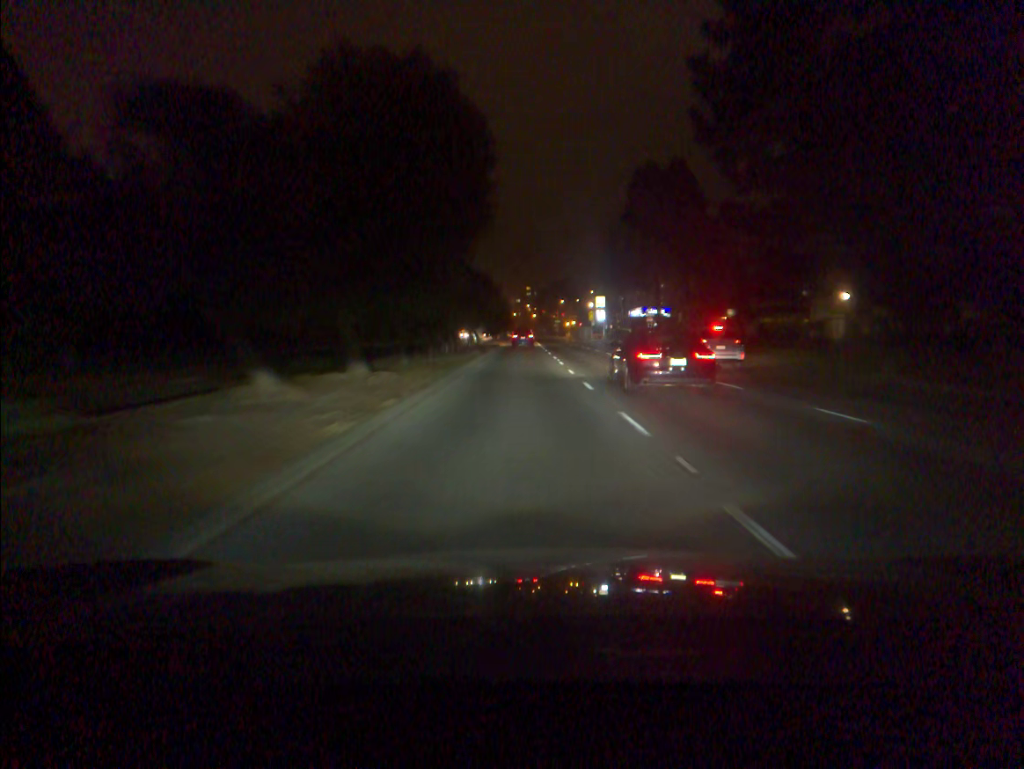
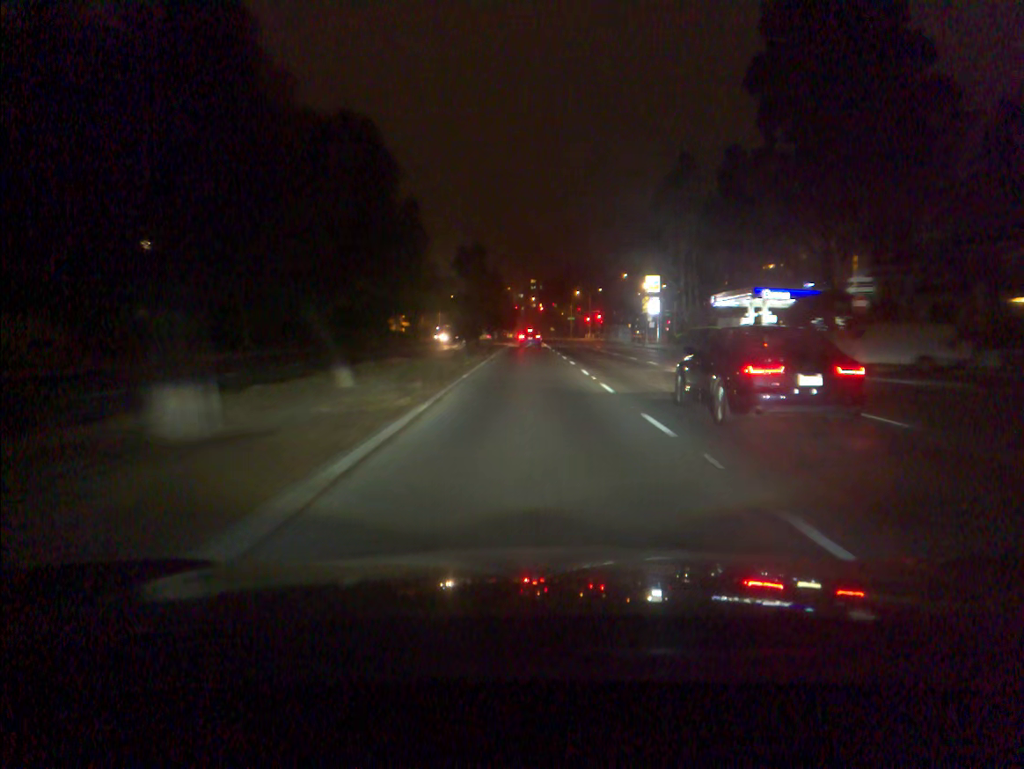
(-0.4, +57.6) m; 0°
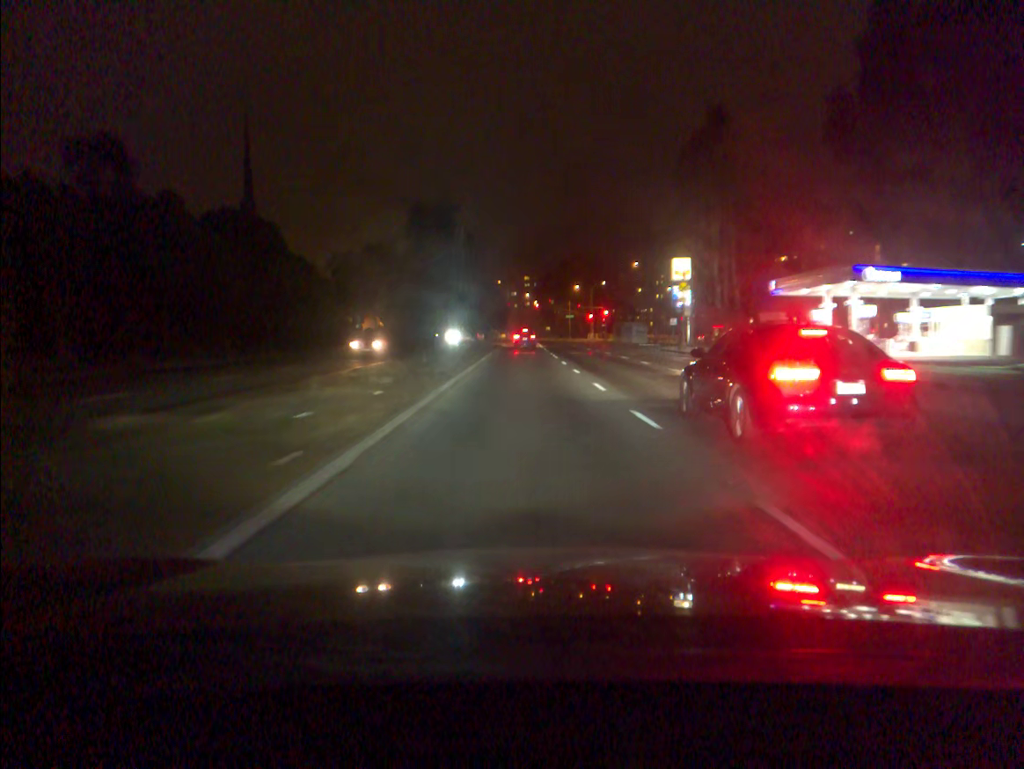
(+0.1, +21.6) m; 0°
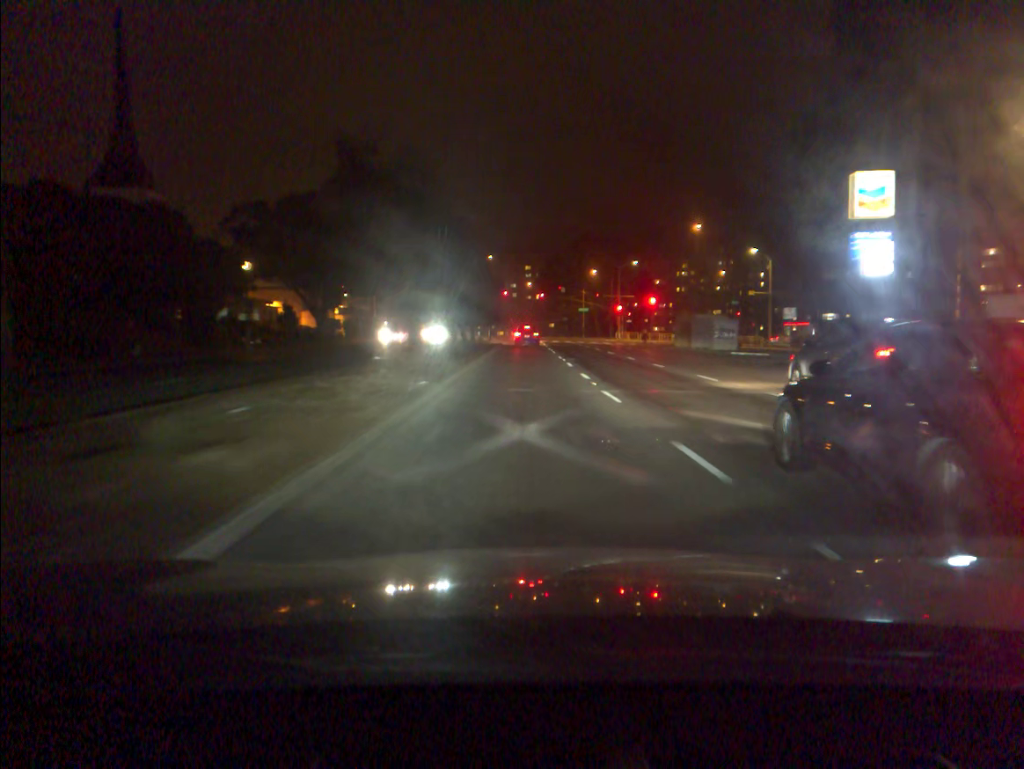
(-0.2, +40.5) m; 0°
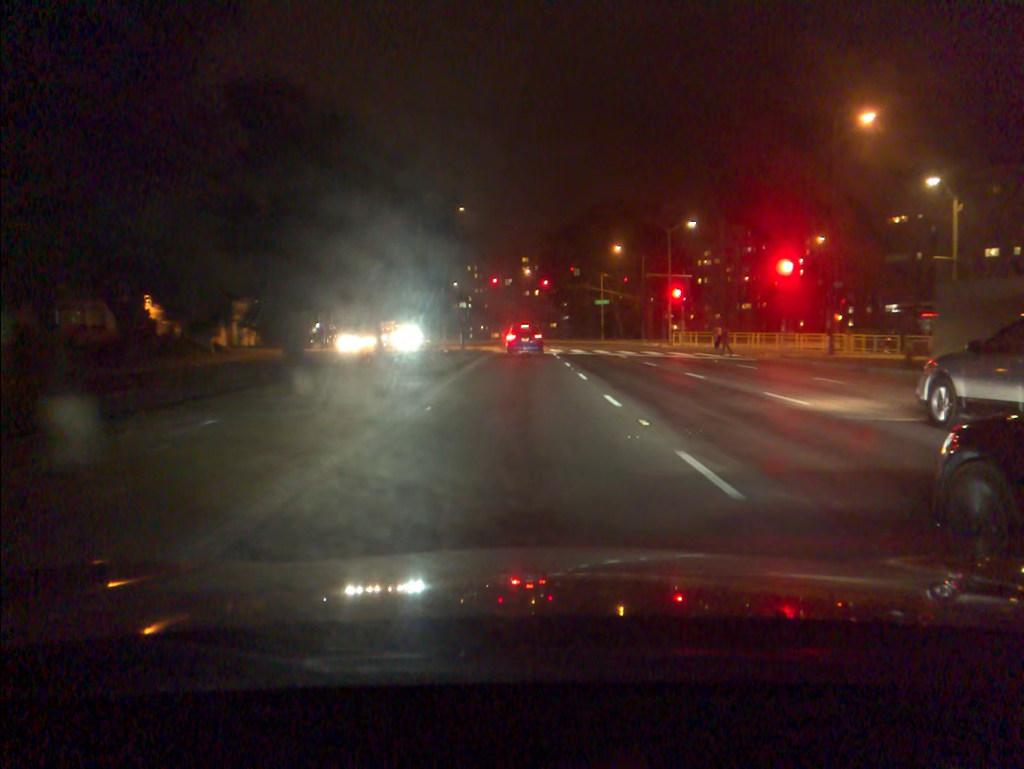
(+0.1, +39.1) m; 0°
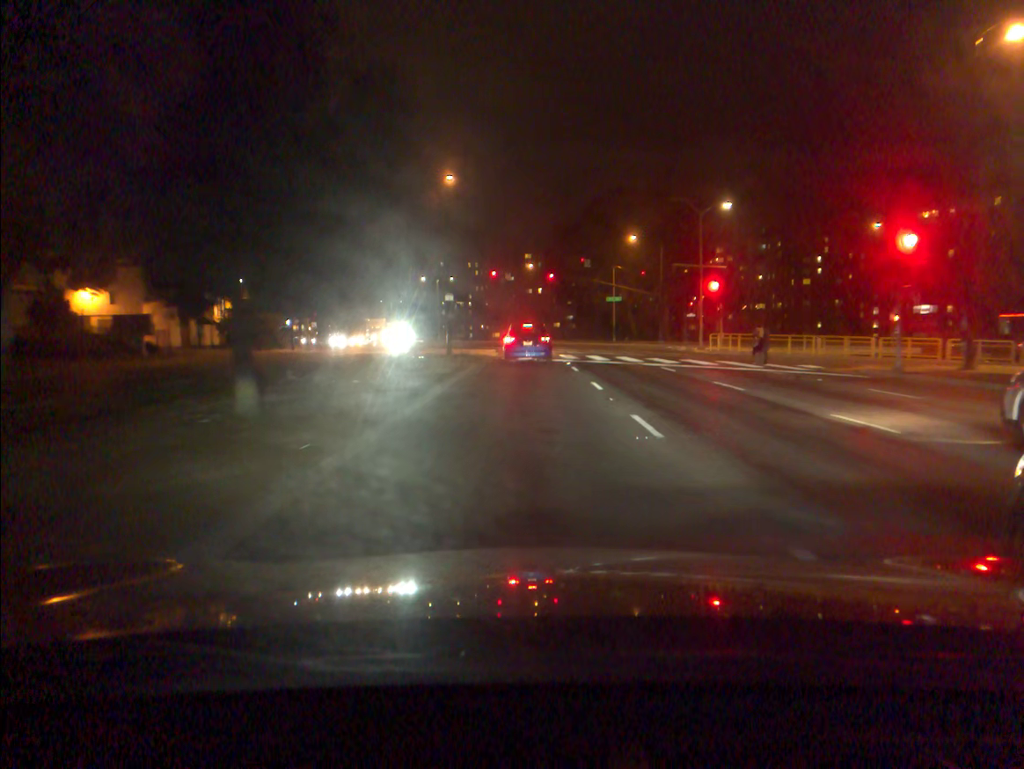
(0.0, +11.2) m; 0°
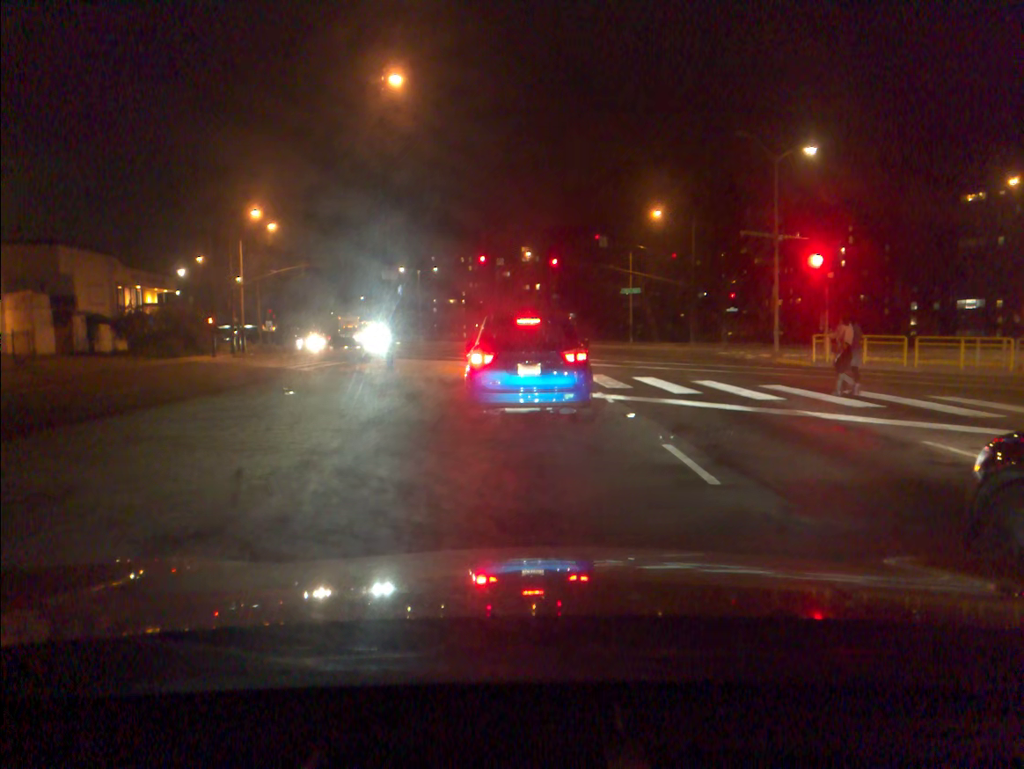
(0.0, +18.3) m; -1°
